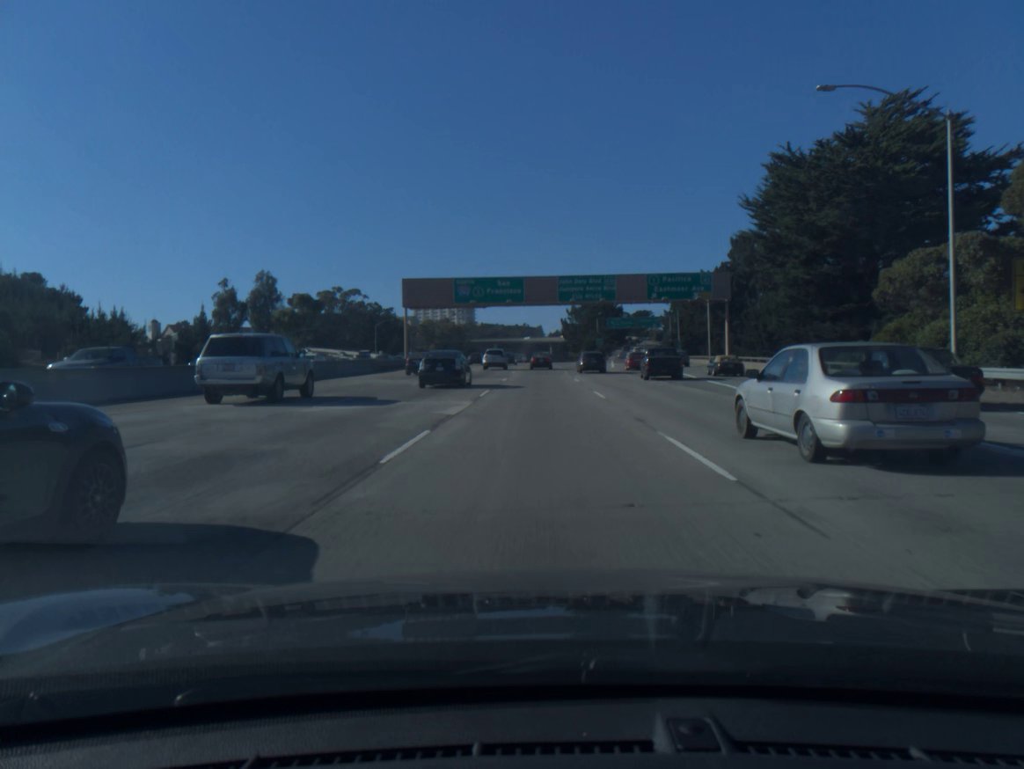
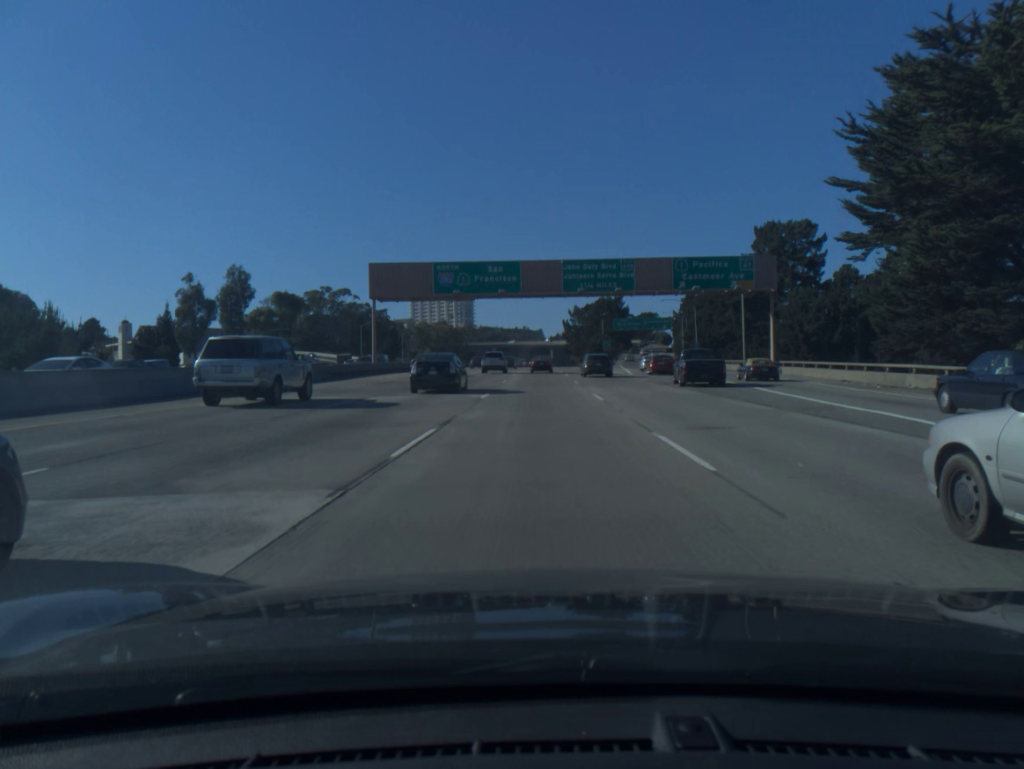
(0.0, +14.0) m; 0°
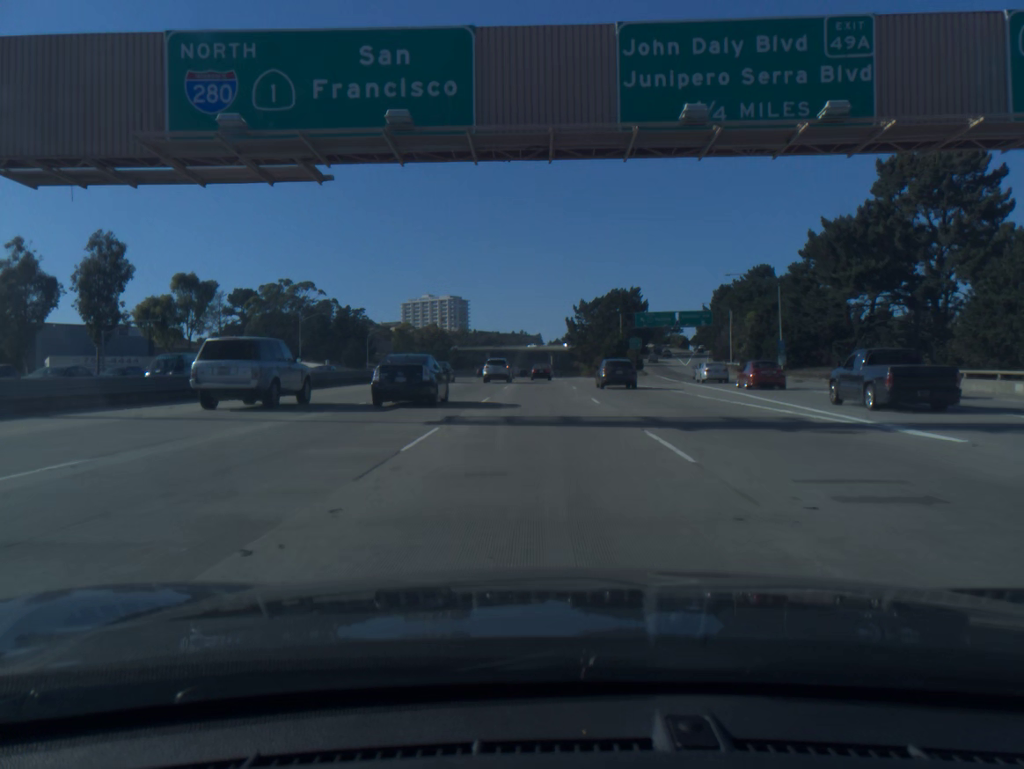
(0.0, +42.8) m; 0°
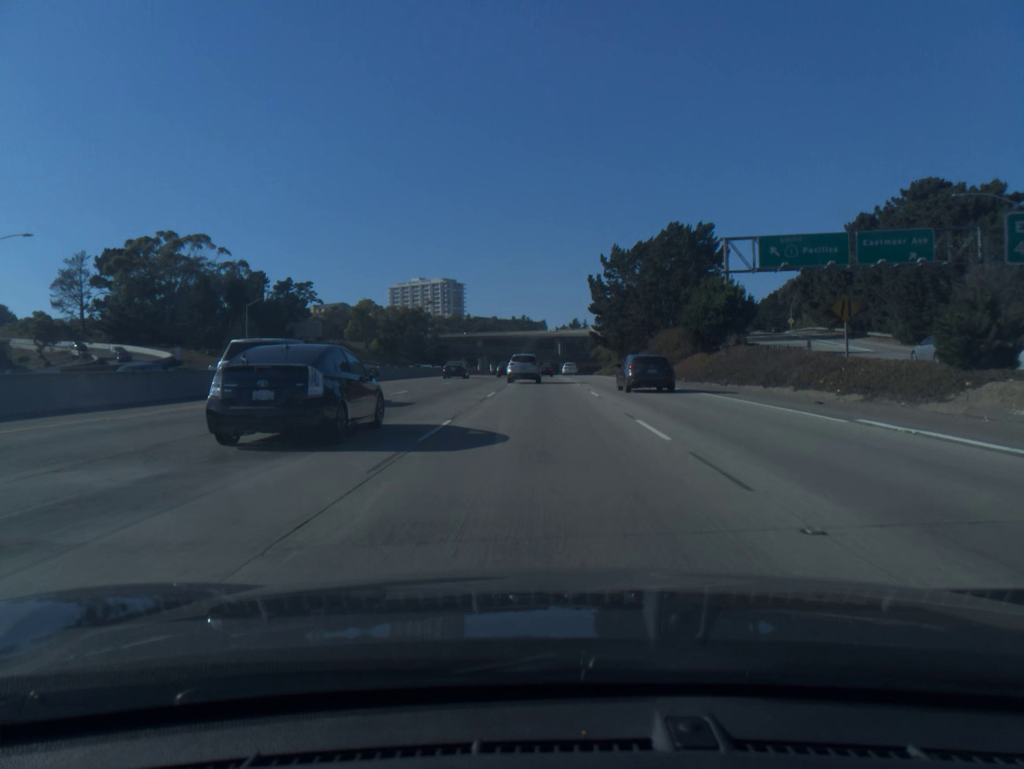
(+0.1, +73.9) m; 0°
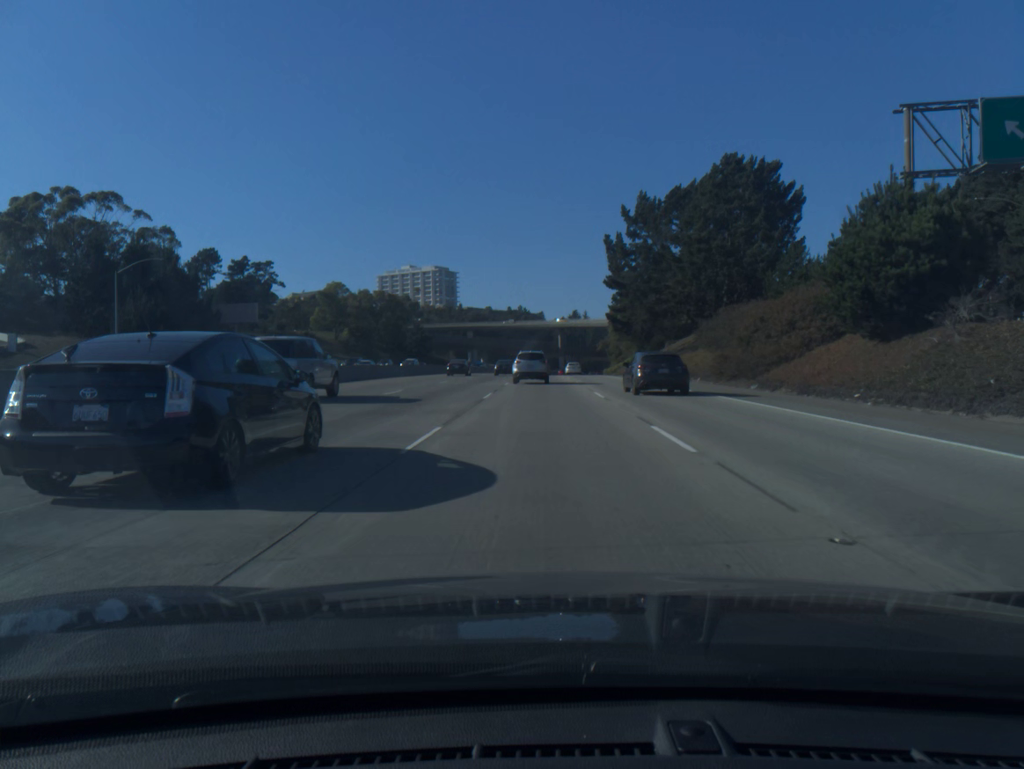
(0.0, +30.5) m; 0°
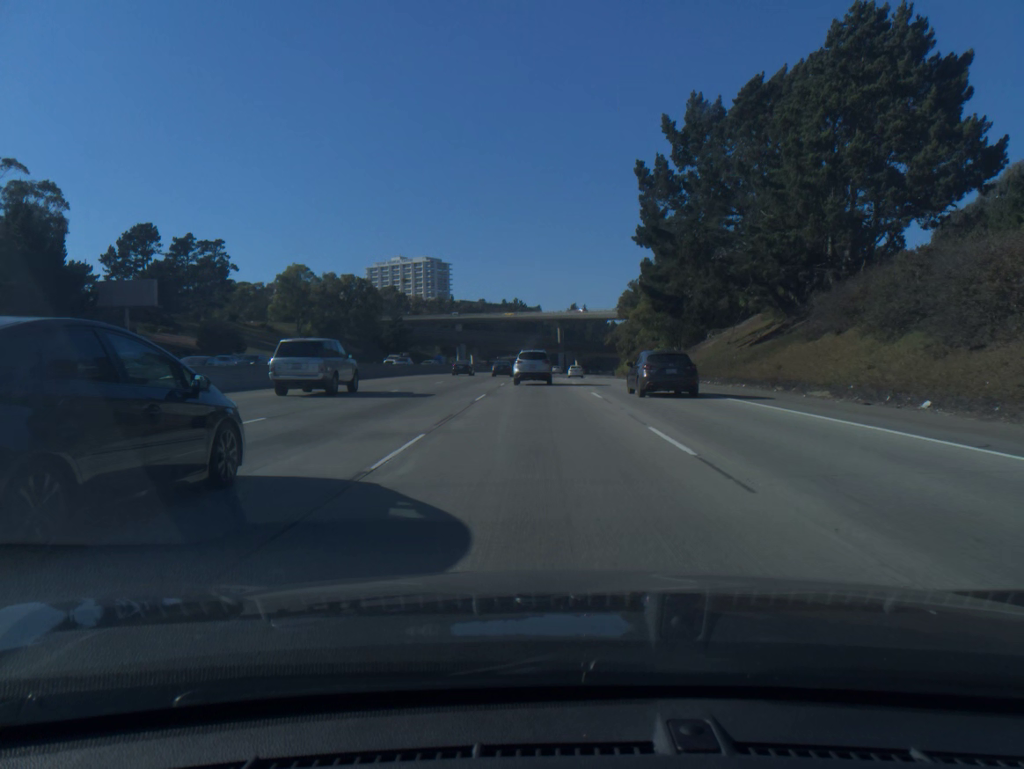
(+0.1, +29.9) m; 0°
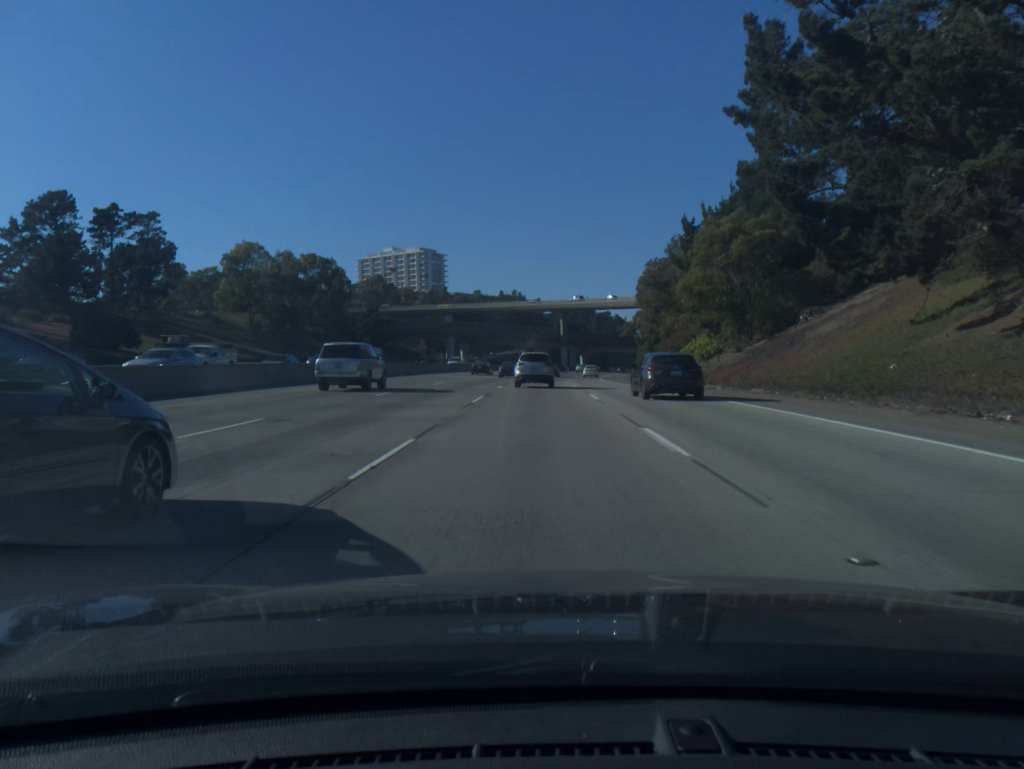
(0.0, +29.2) m; 0°
